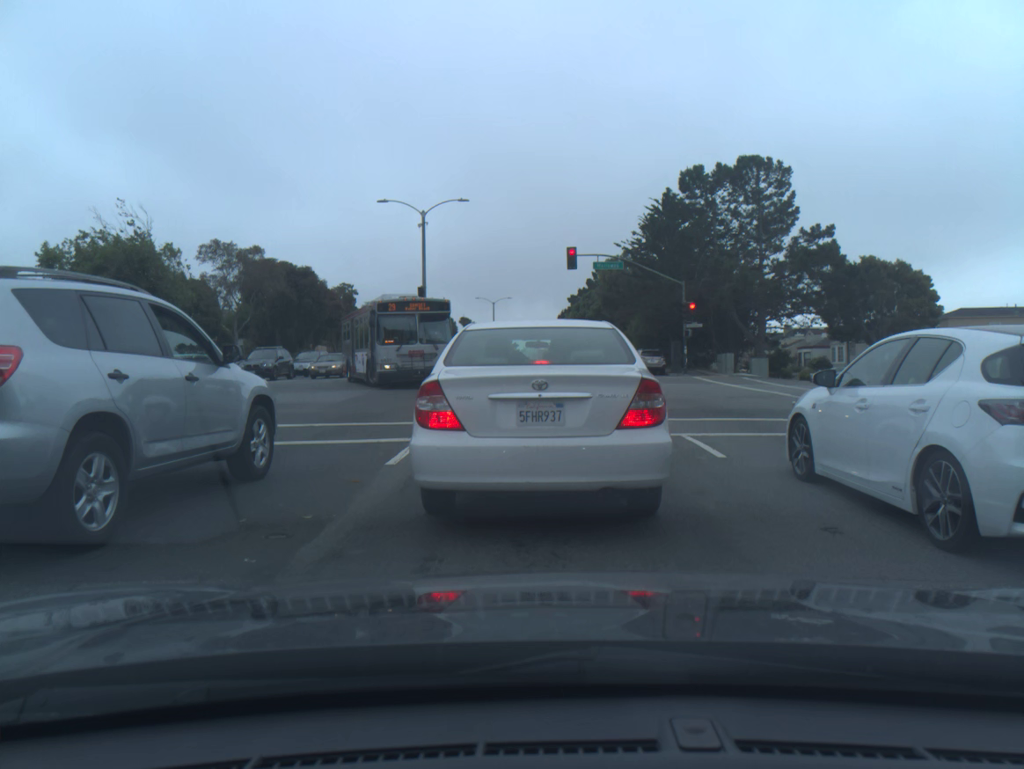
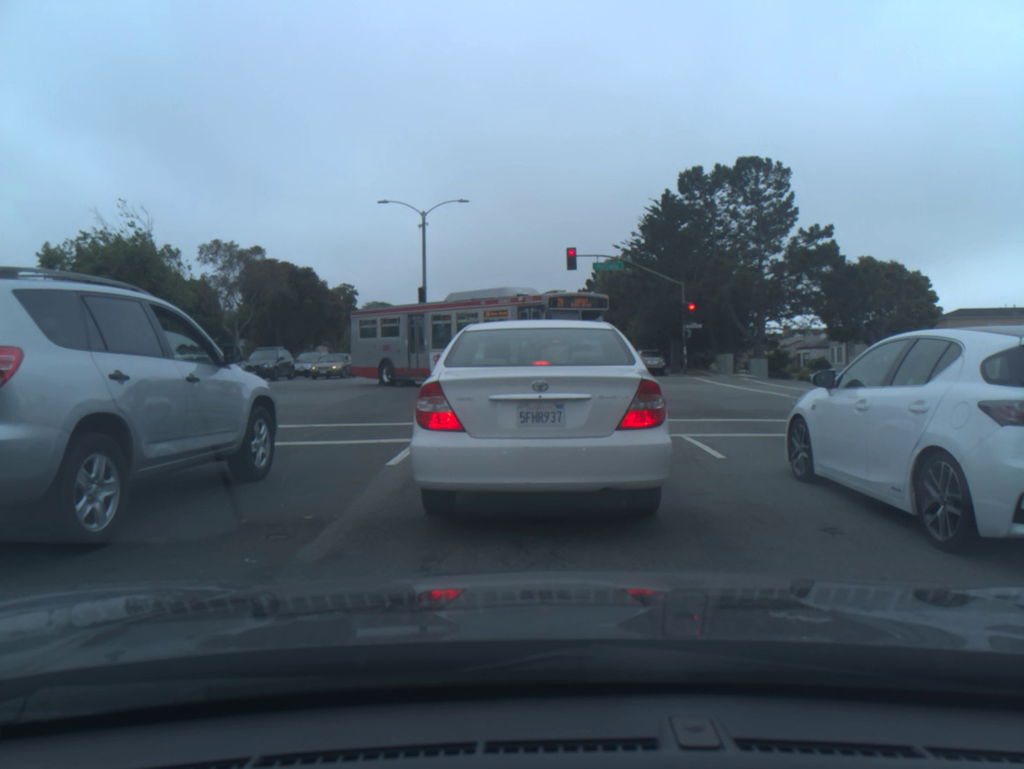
(0.0, 0.0) m; 0°
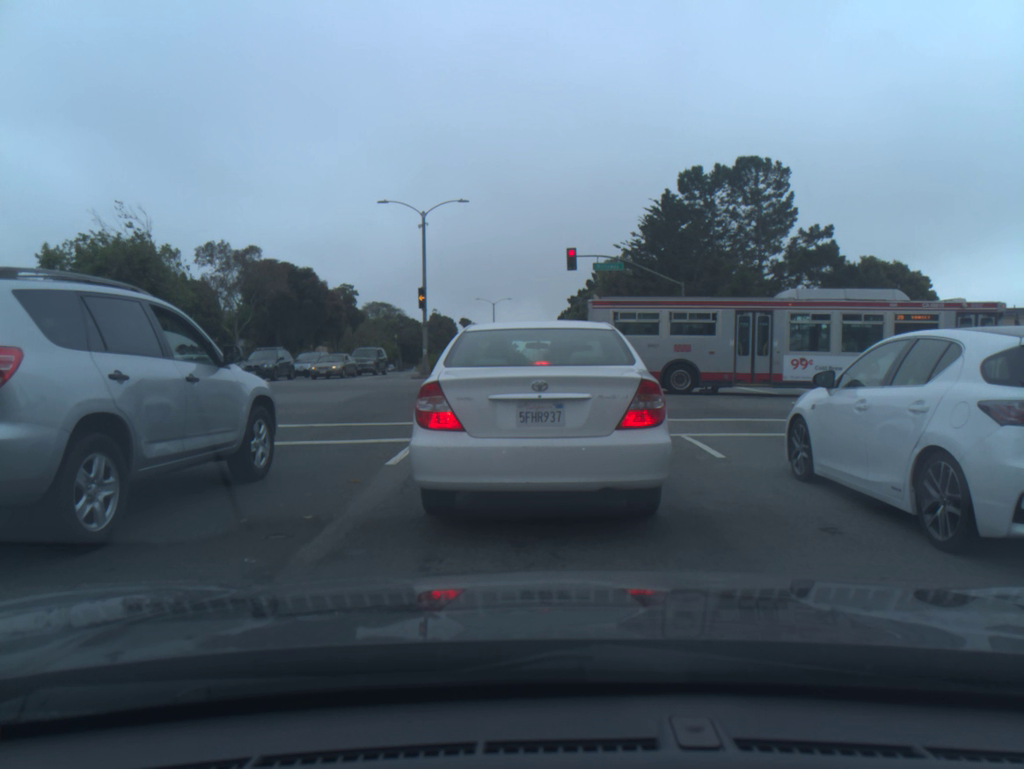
(0.0, 0.0) m; 0°
